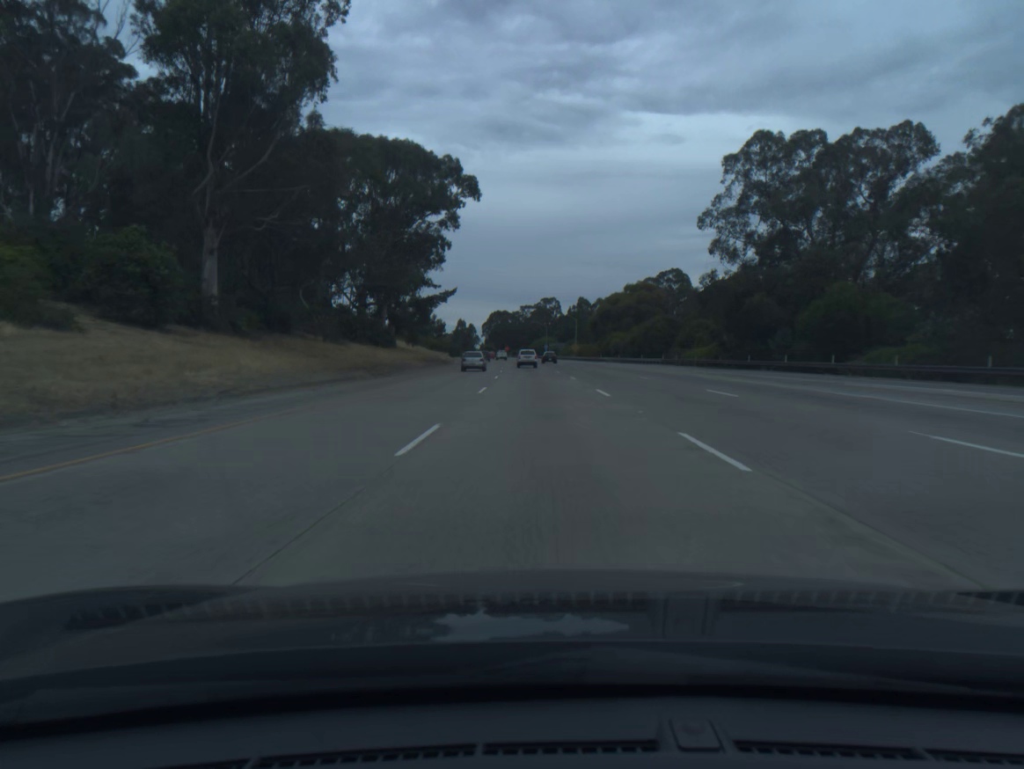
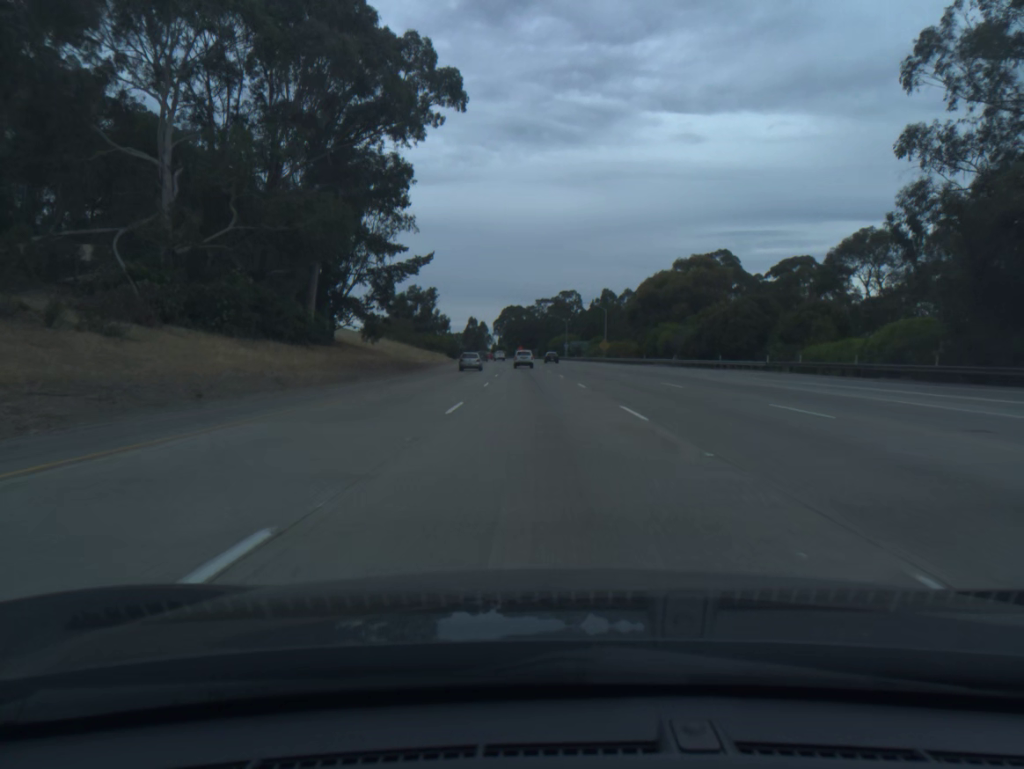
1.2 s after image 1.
(-0.4, +37.2) m; -1°
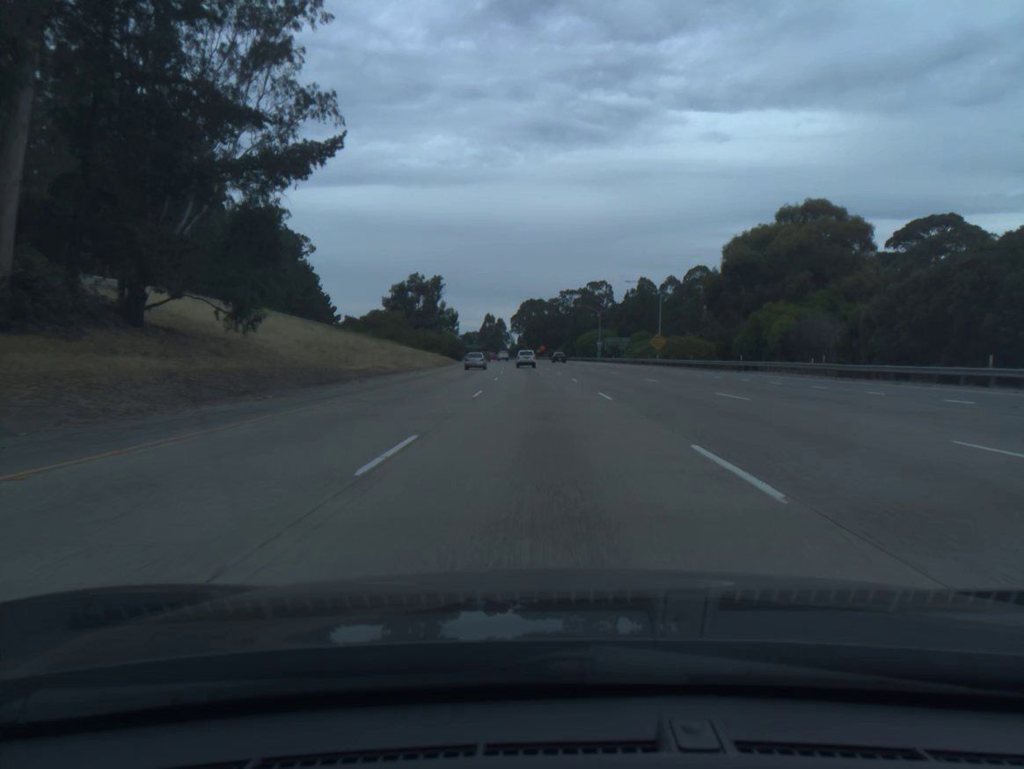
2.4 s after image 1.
(-0.5, +37.5) m; -2°
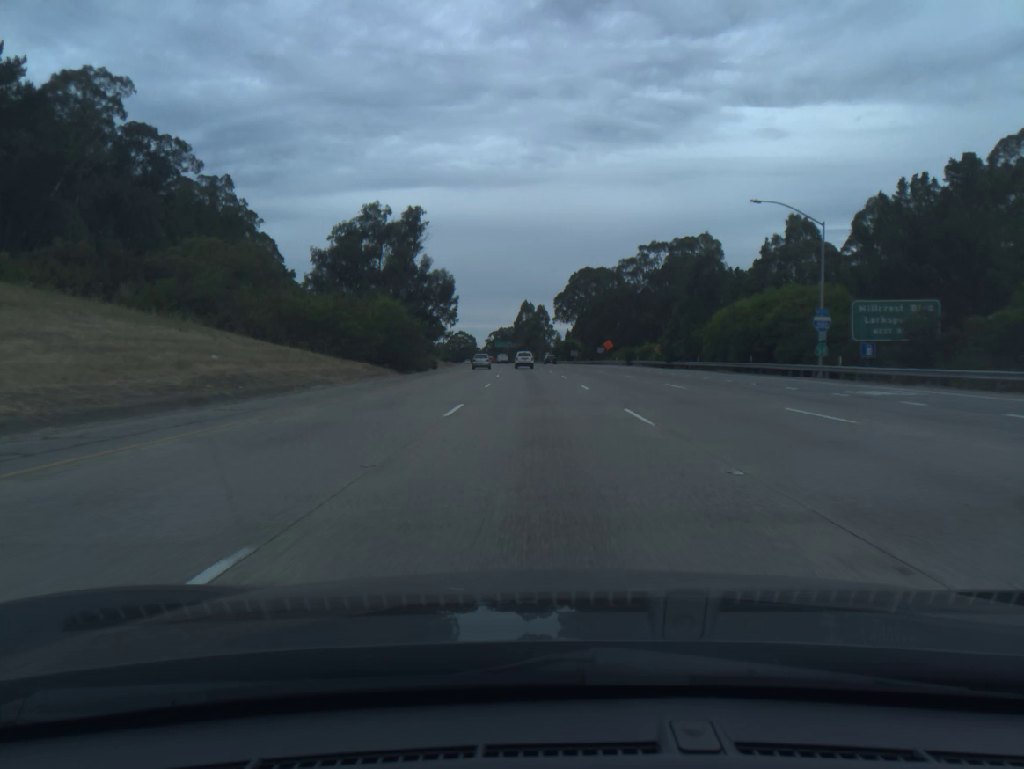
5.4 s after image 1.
(-2.8, +94.7) m; -3°
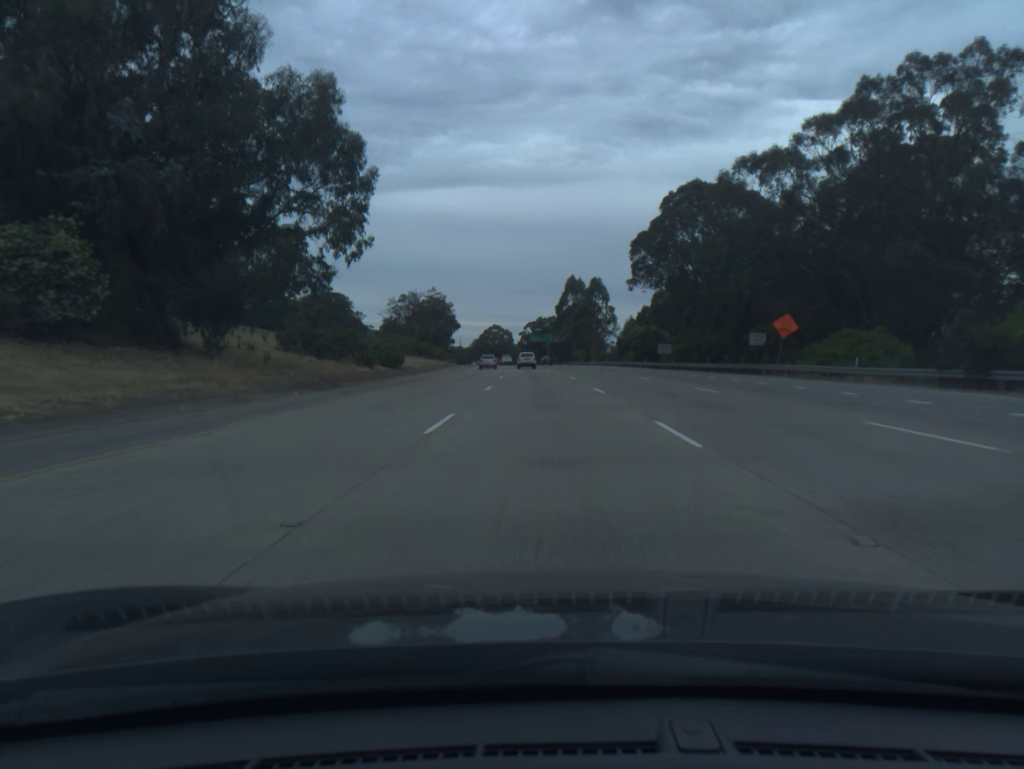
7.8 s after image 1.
(-2.1, +76.8) m; -3°
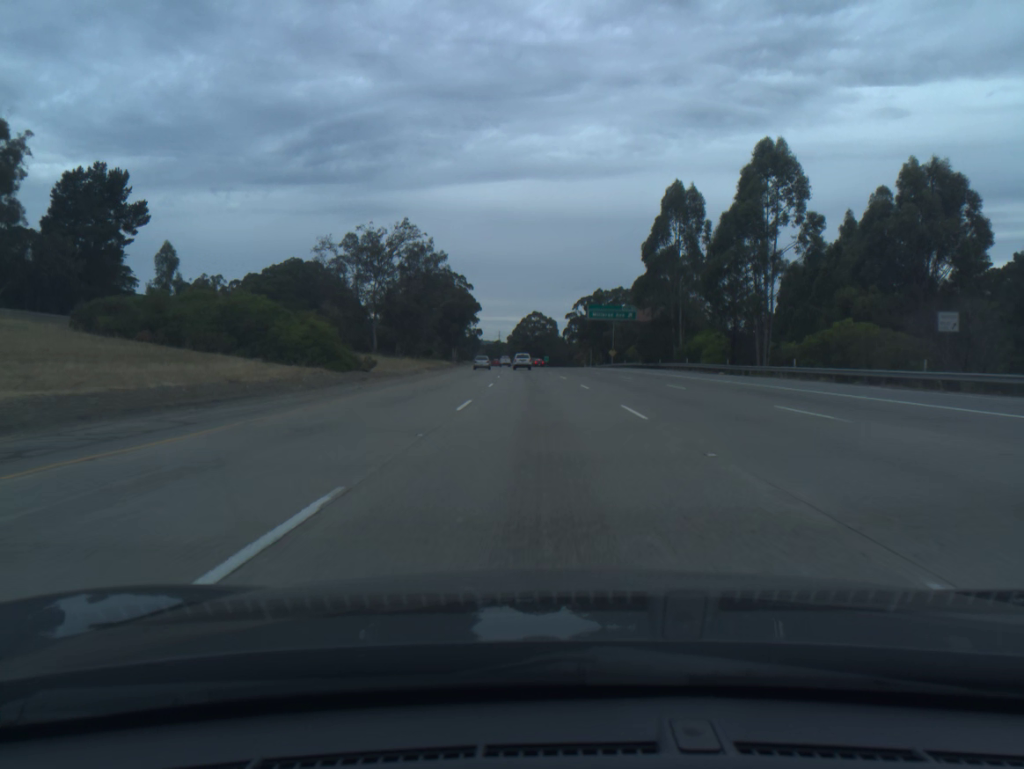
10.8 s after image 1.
(-2.9, +97.4) m; -3°
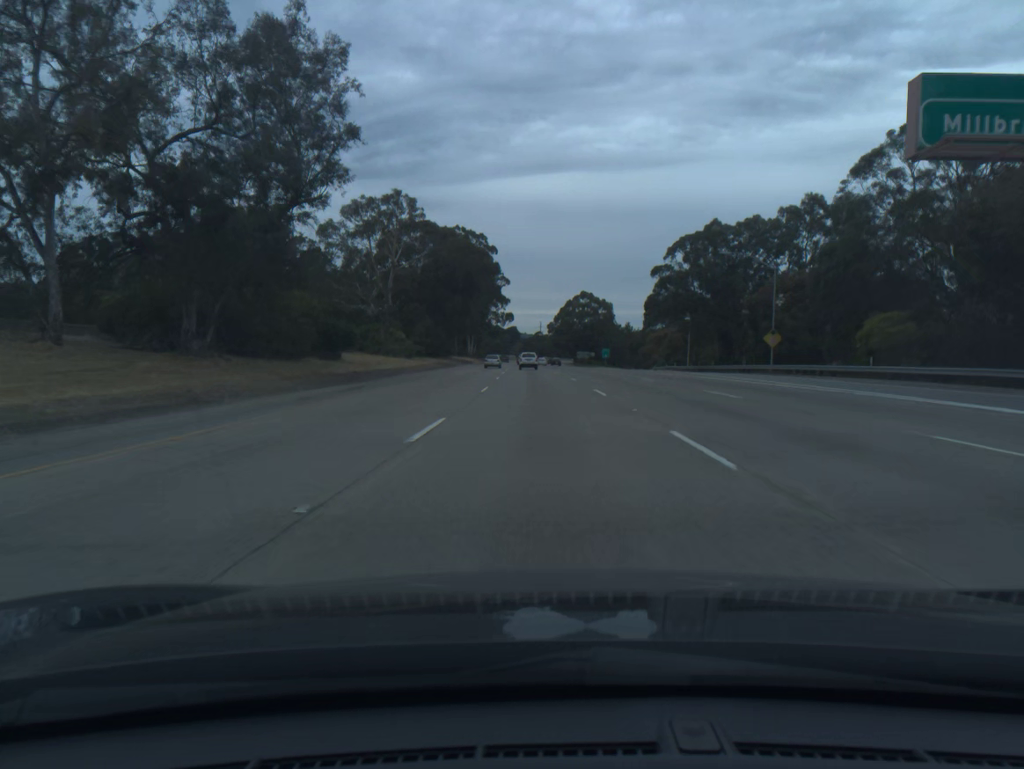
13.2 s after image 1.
(-2.2, +79.6) m; -3°
